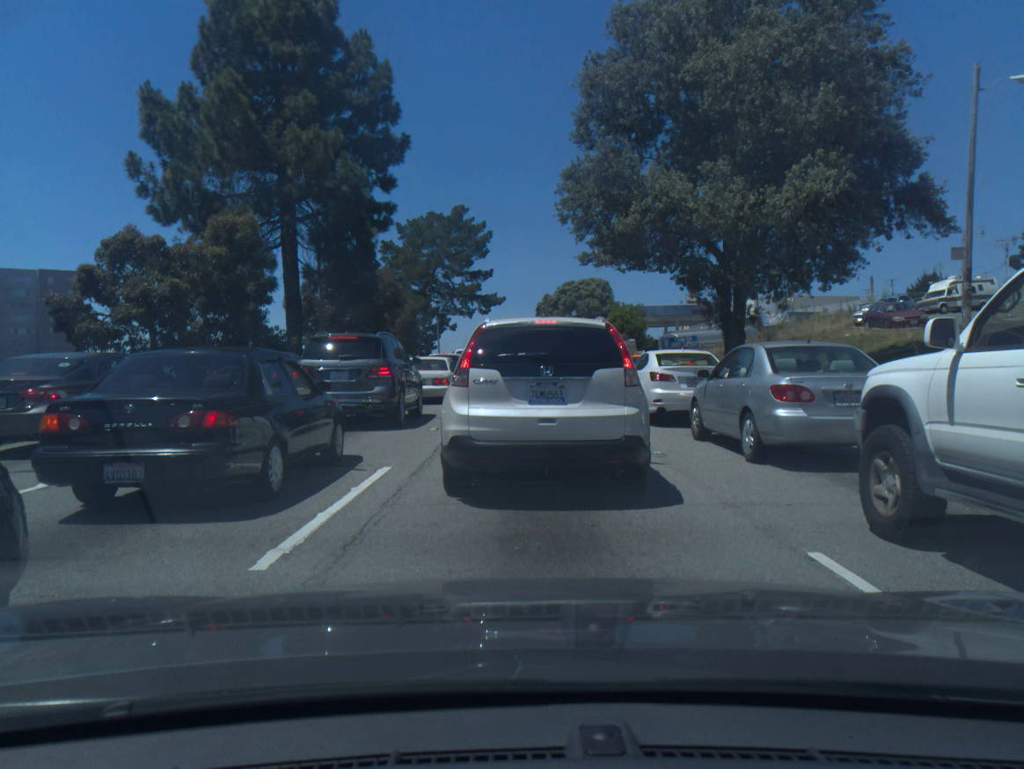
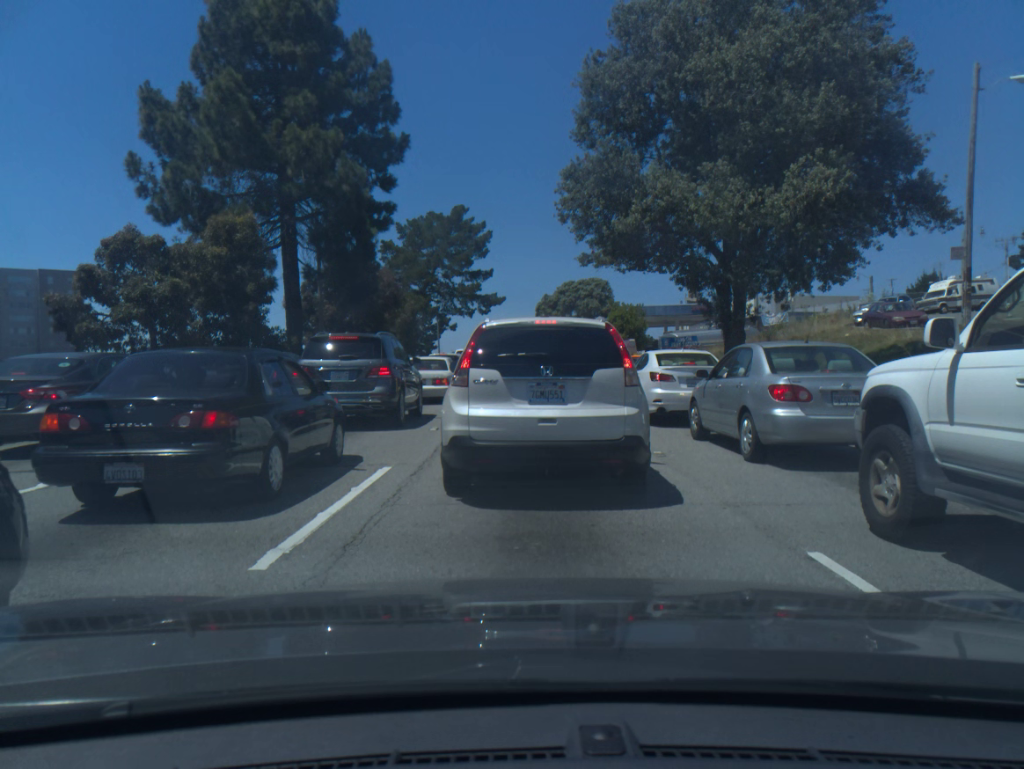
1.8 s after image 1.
(0.0, 0.0) m; 0°
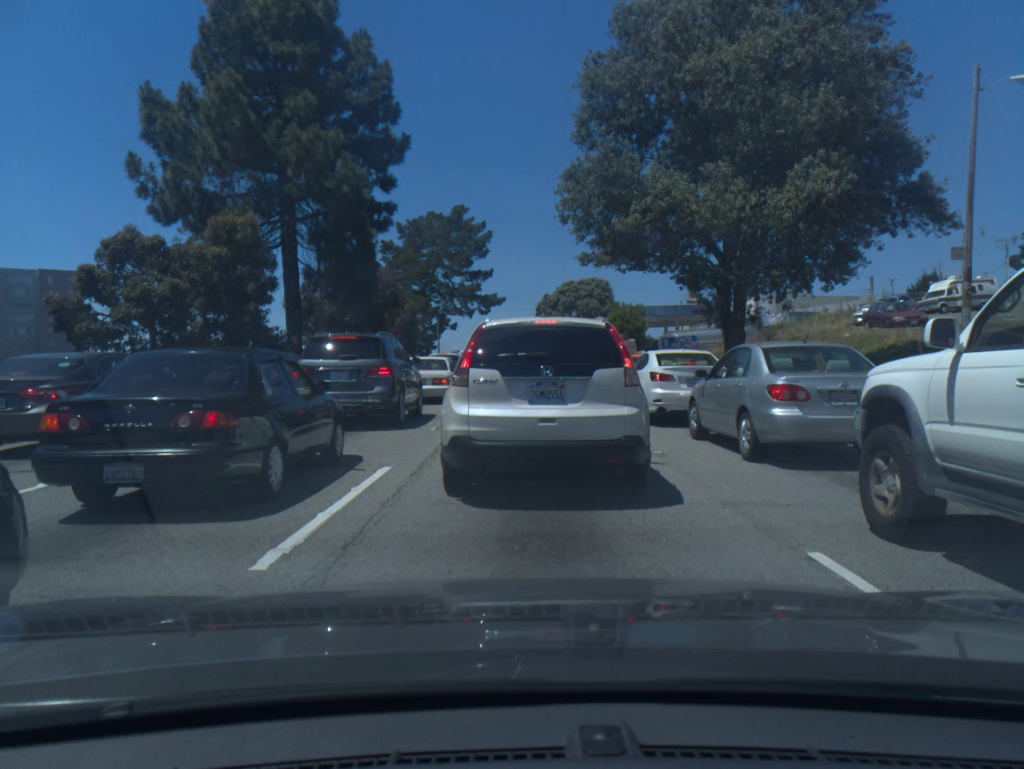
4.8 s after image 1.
(-0.1, -0.1) m; 0°
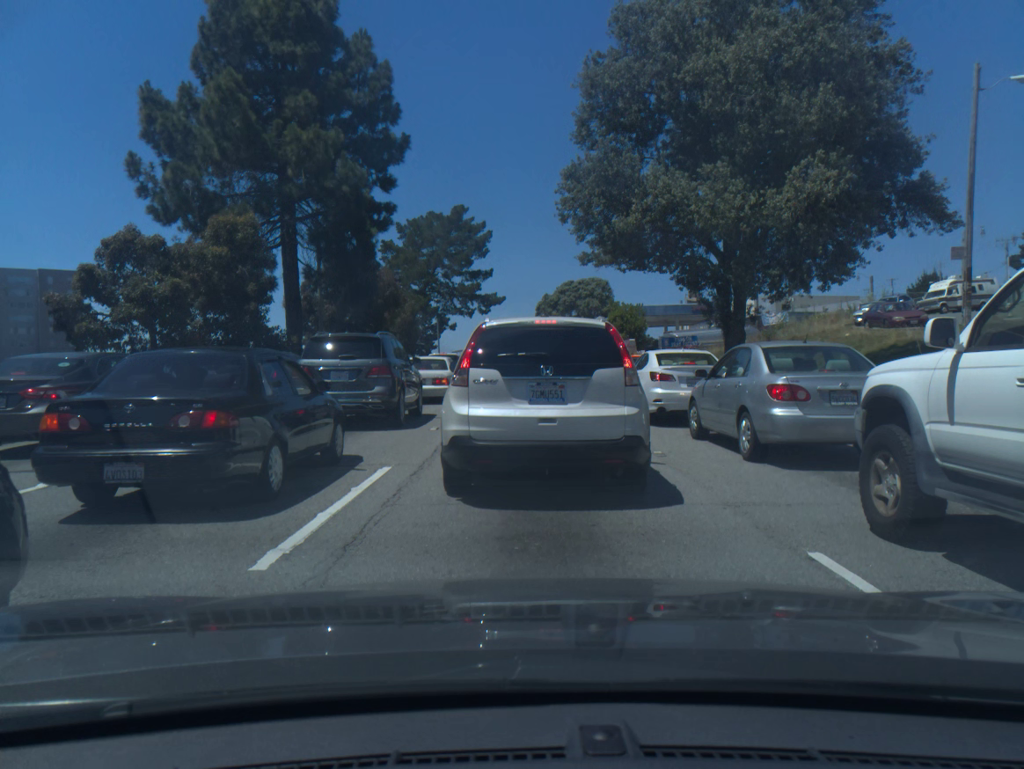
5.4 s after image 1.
(0.0, 0.0) m; 0°
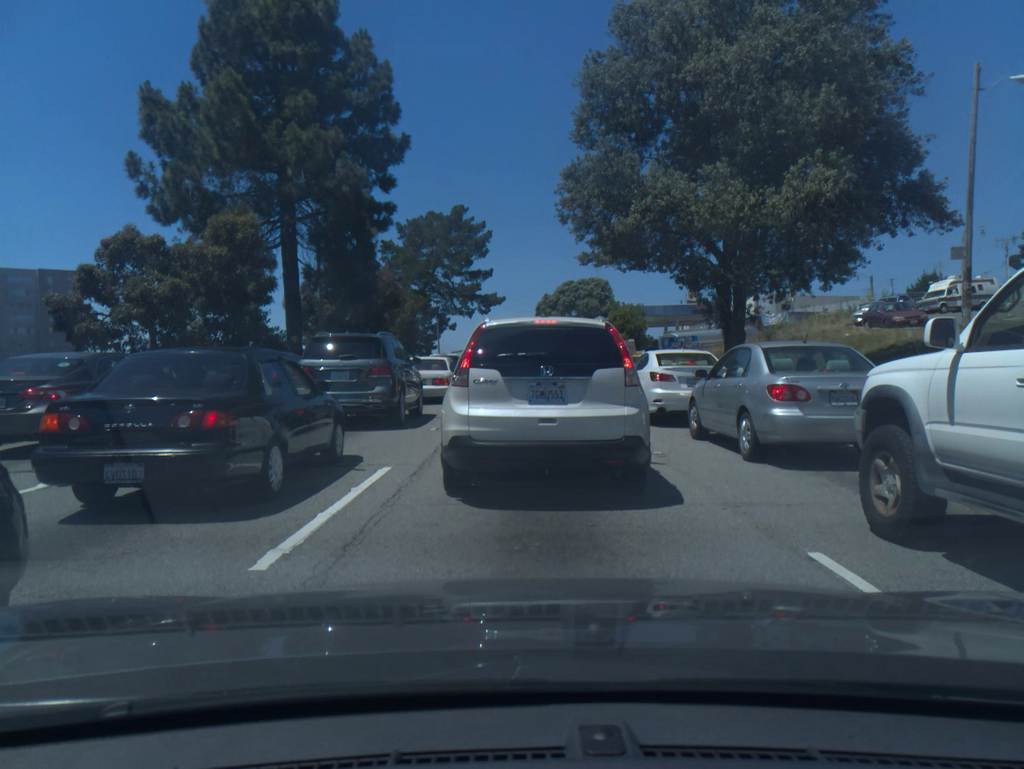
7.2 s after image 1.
(0.0, 0.0) m; 0°
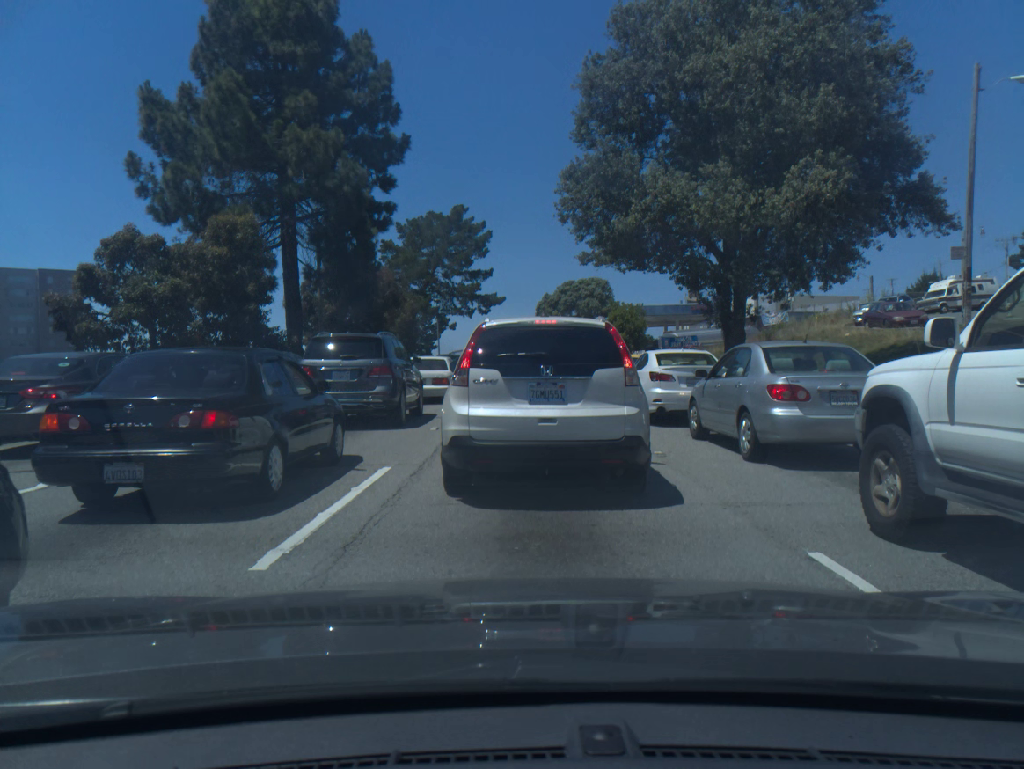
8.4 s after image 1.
(0.0, 0.0) m; 0°
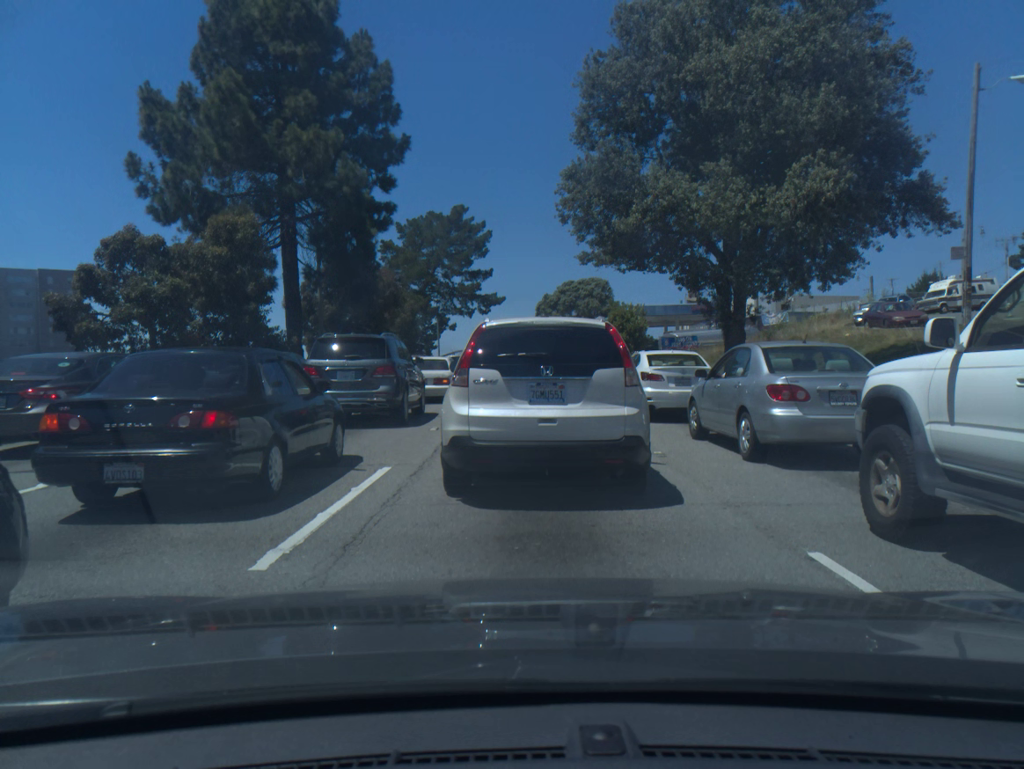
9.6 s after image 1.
(0.0, 0.0) m; 0°
